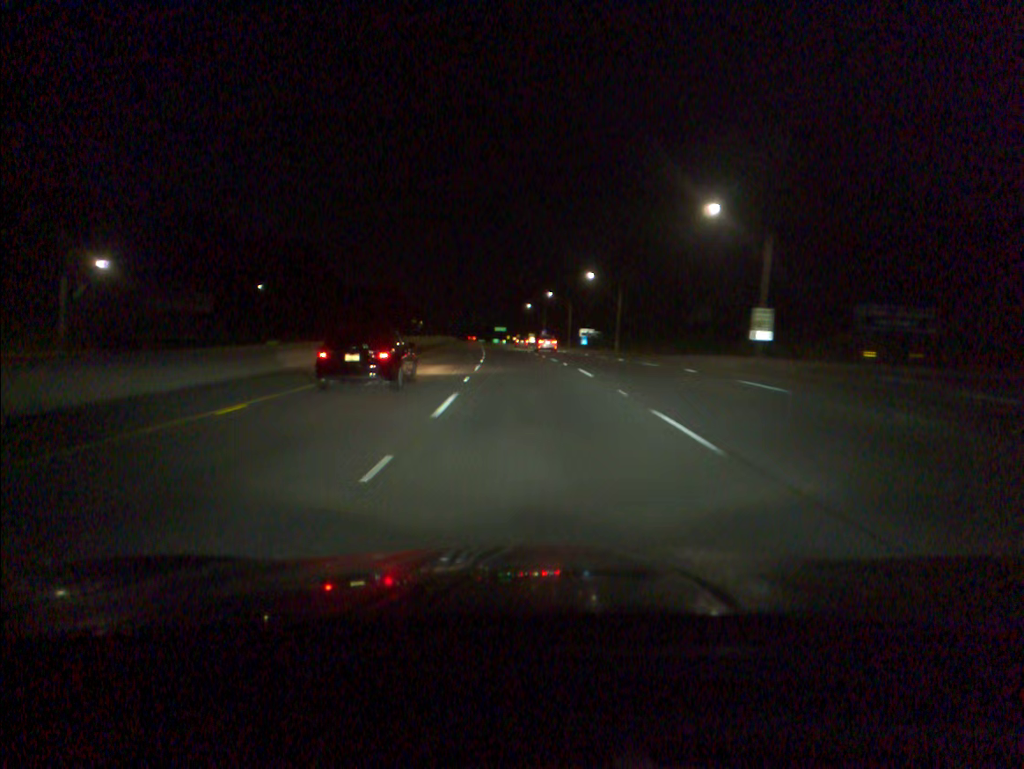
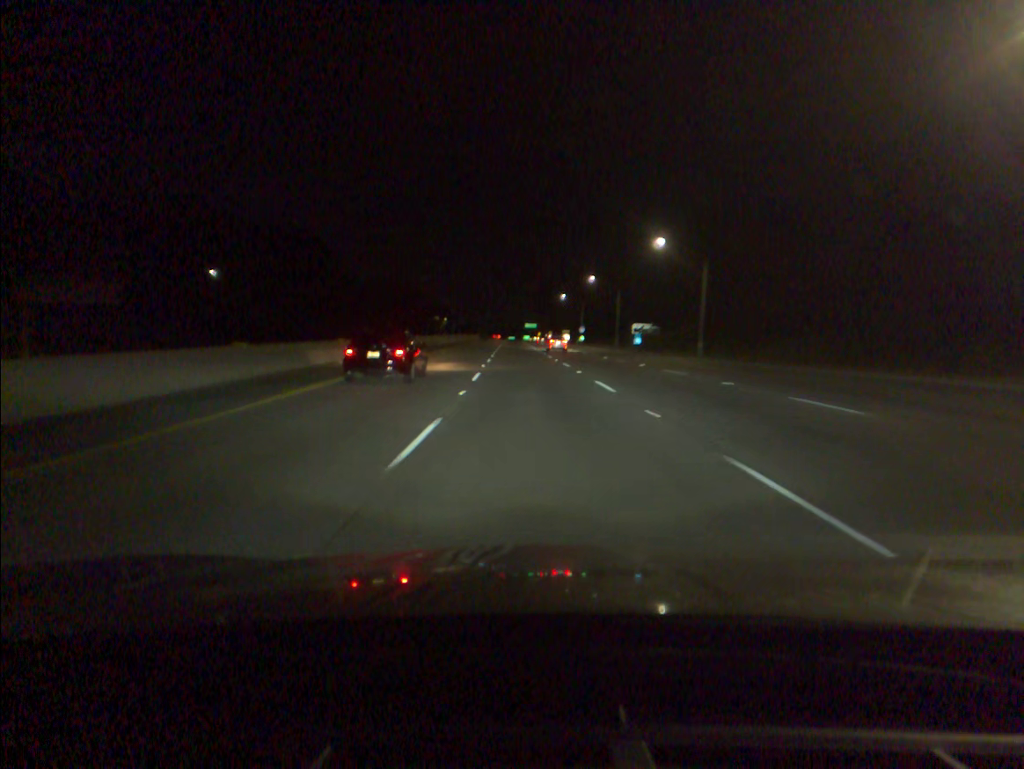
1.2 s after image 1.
(-0.7, +33.6) m; -2°
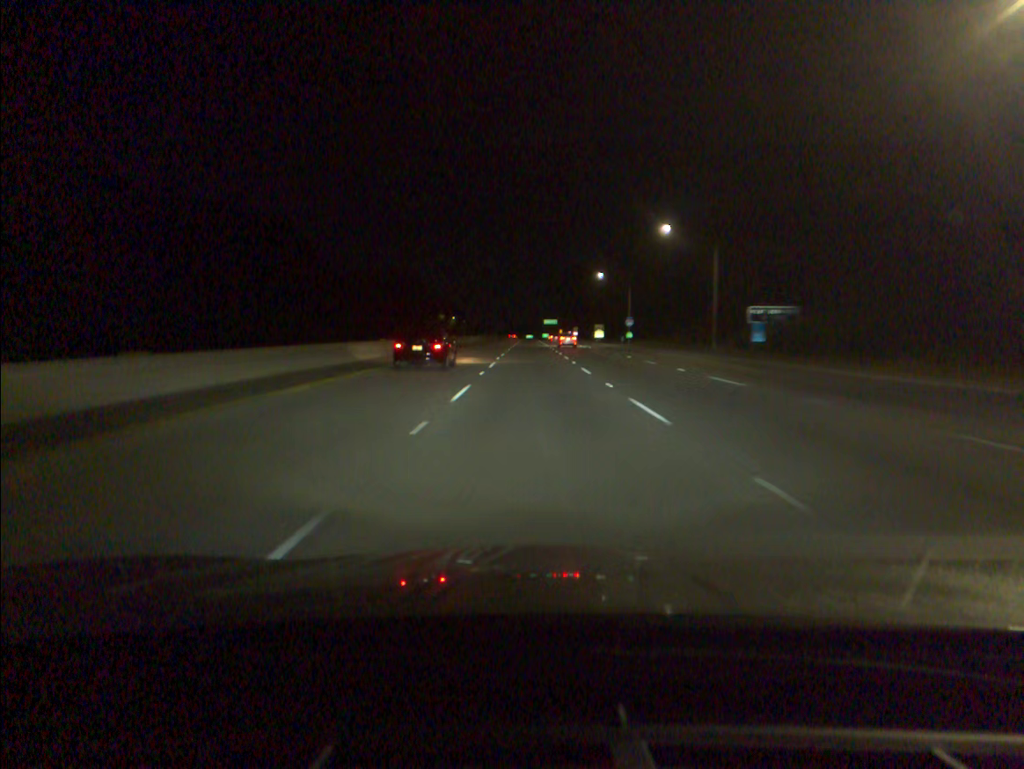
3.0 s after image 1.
(-0.8, +50.7) m; -1°
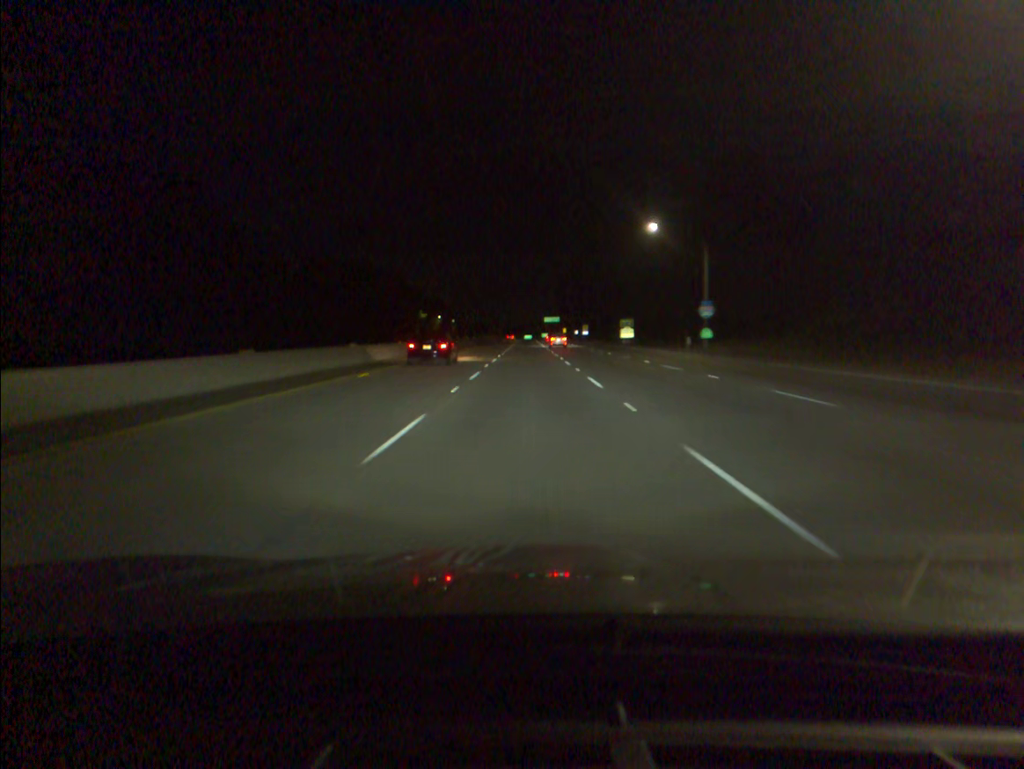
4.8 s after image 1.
(0.0, +50.7) m; 0°
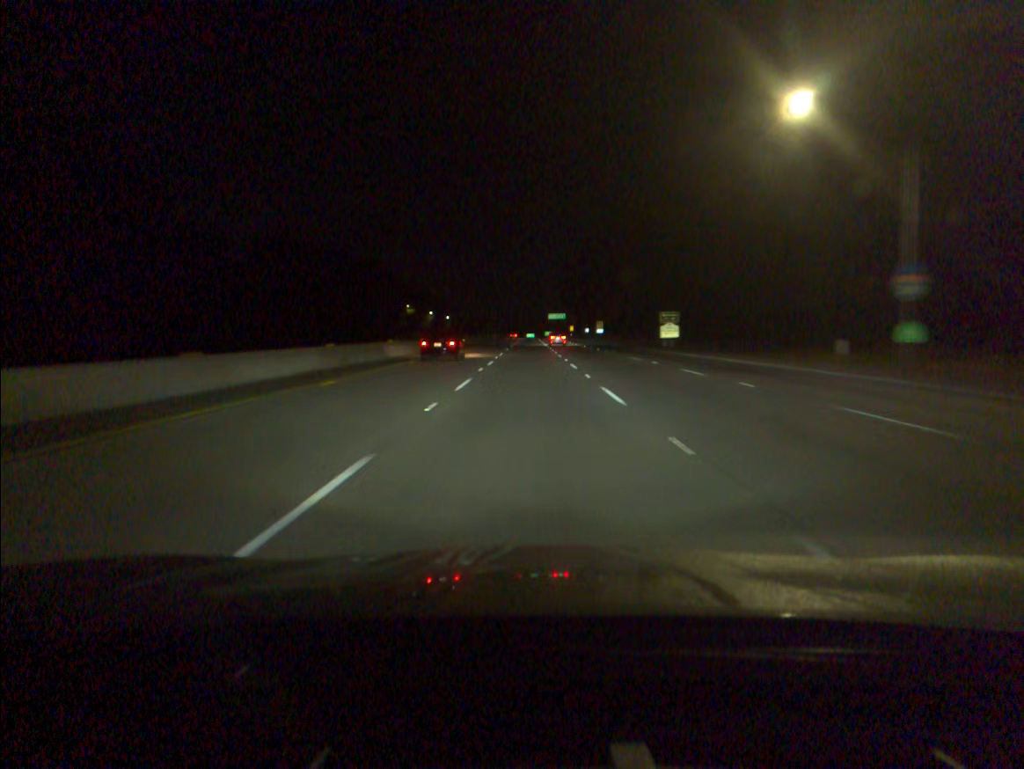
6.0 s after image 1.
(-0.1, +33.6) m; 0°
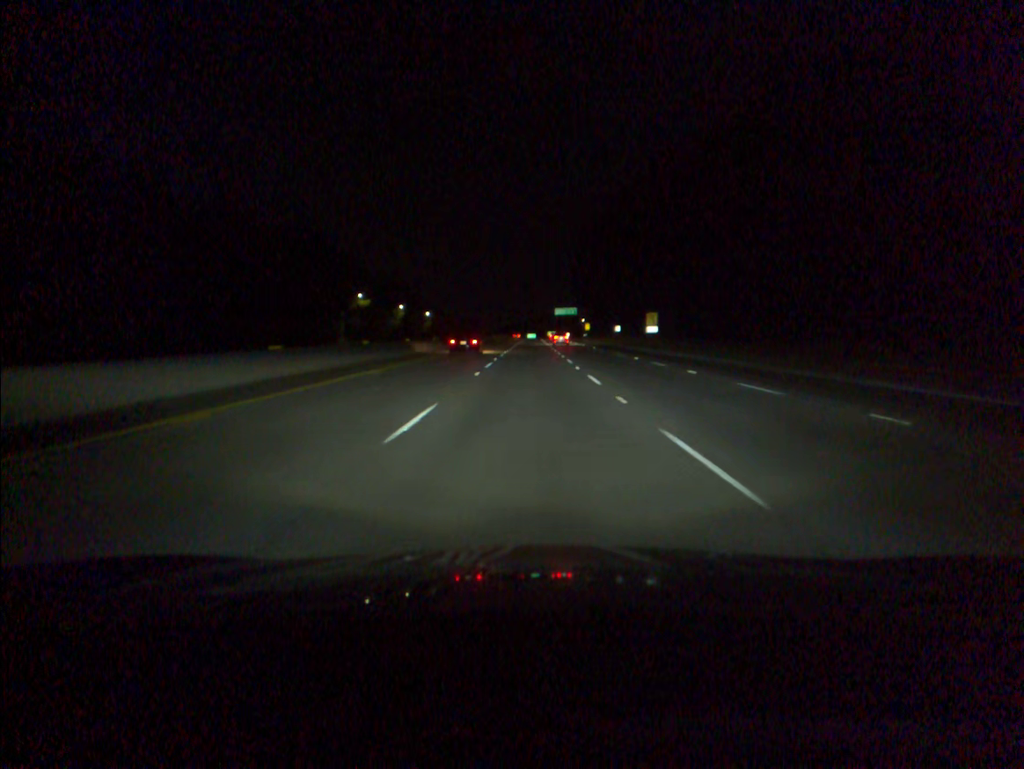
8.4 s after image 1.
(-0.1, +67.0) m; 0°
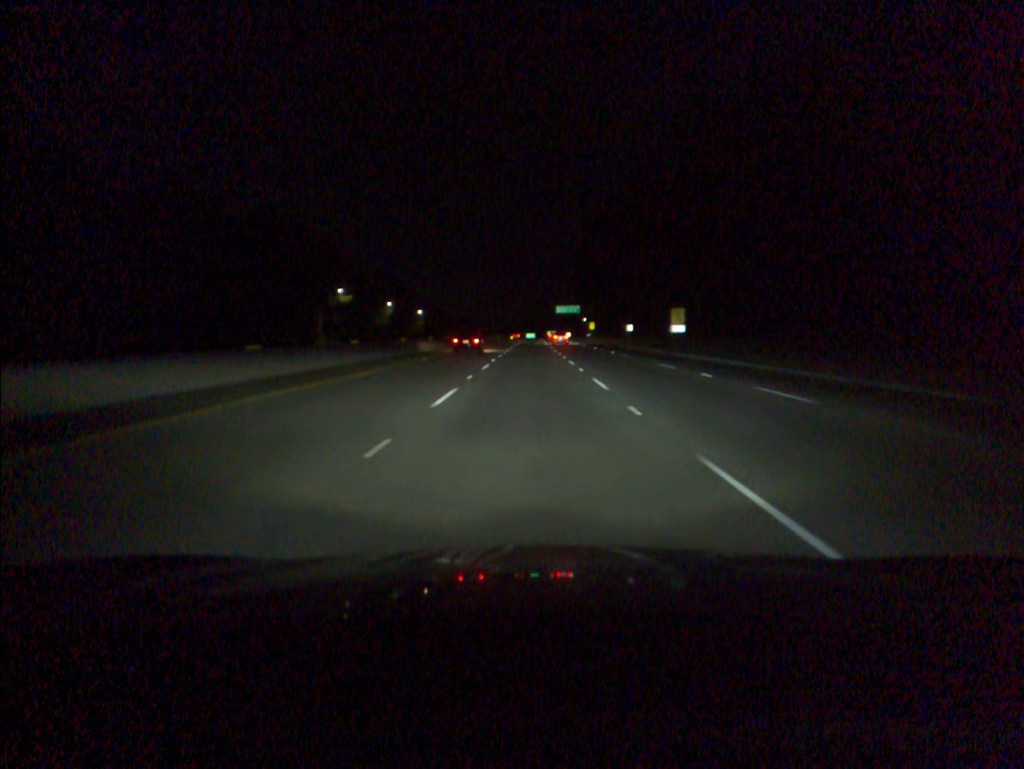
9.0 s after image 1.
(0.0, +16.8) m; 0°
